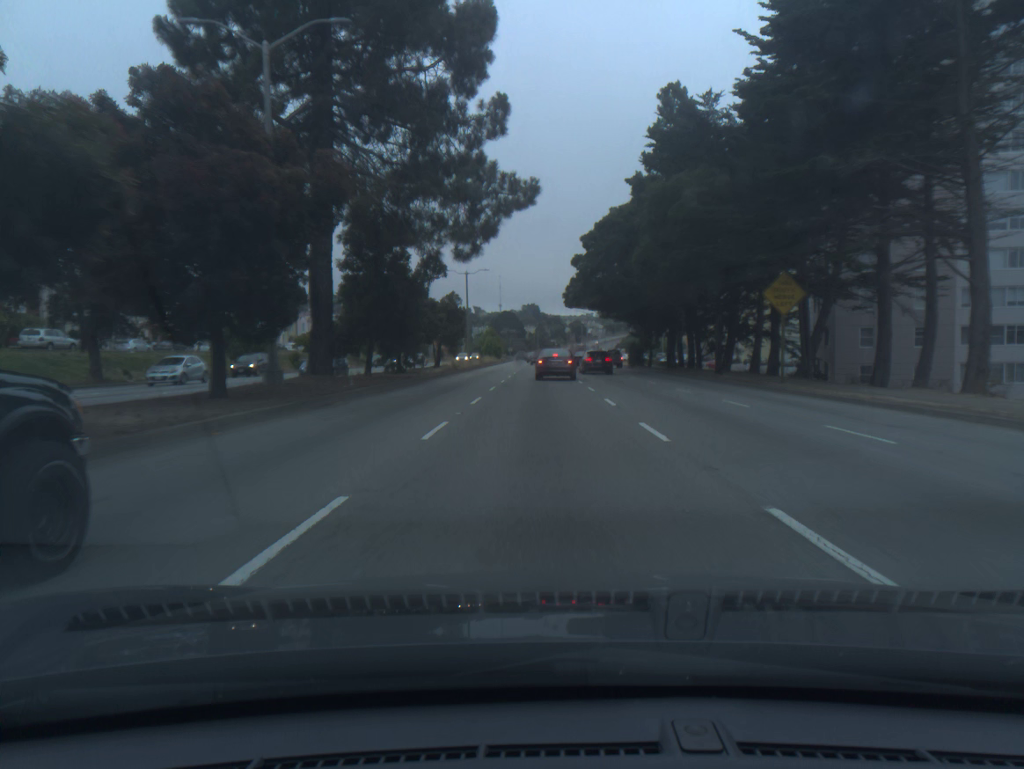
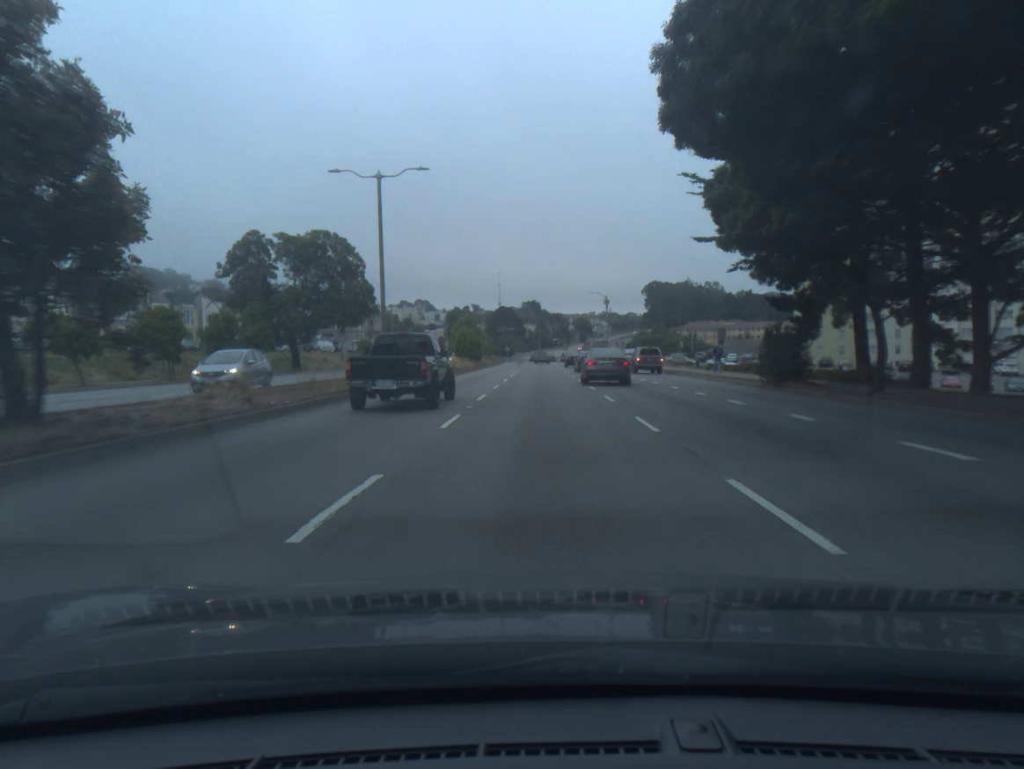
(-0.2, +43.1) m; 0°
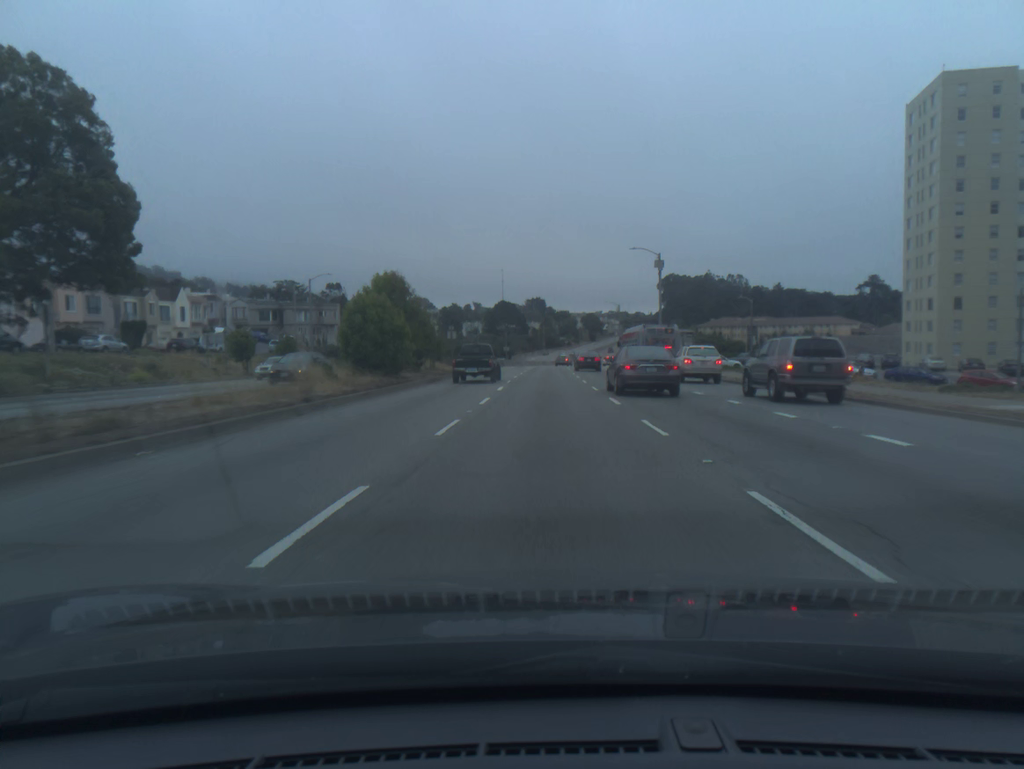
(-0.1, +45.0) m; 0°
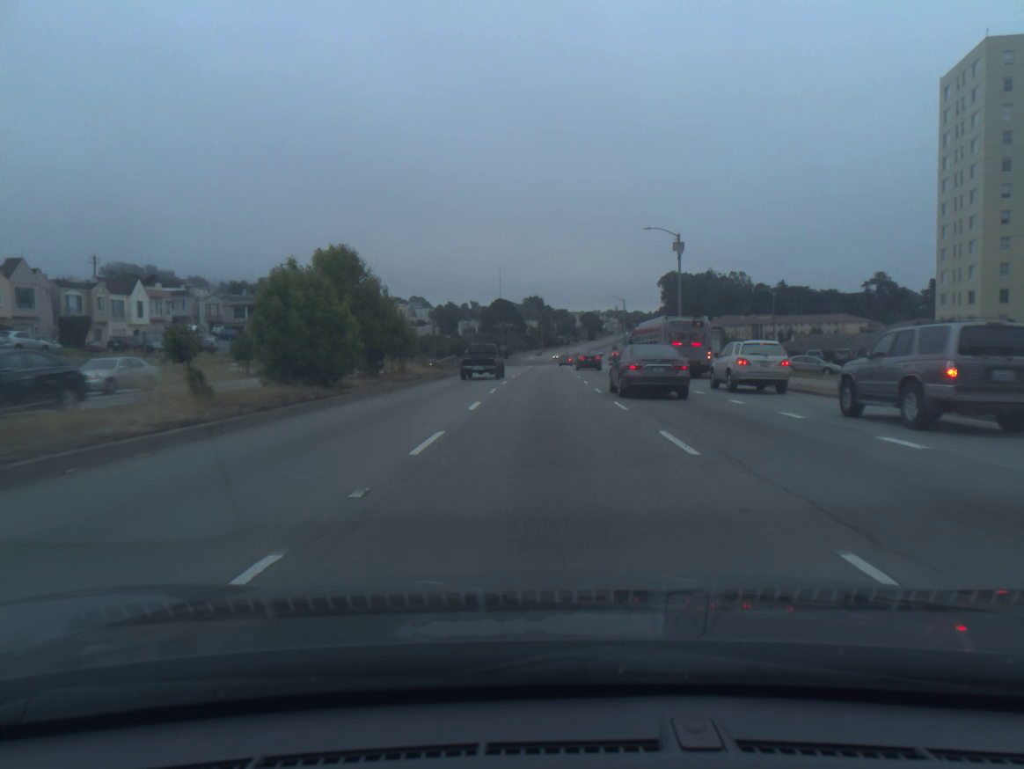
(0.0, +9.7) m; 0°
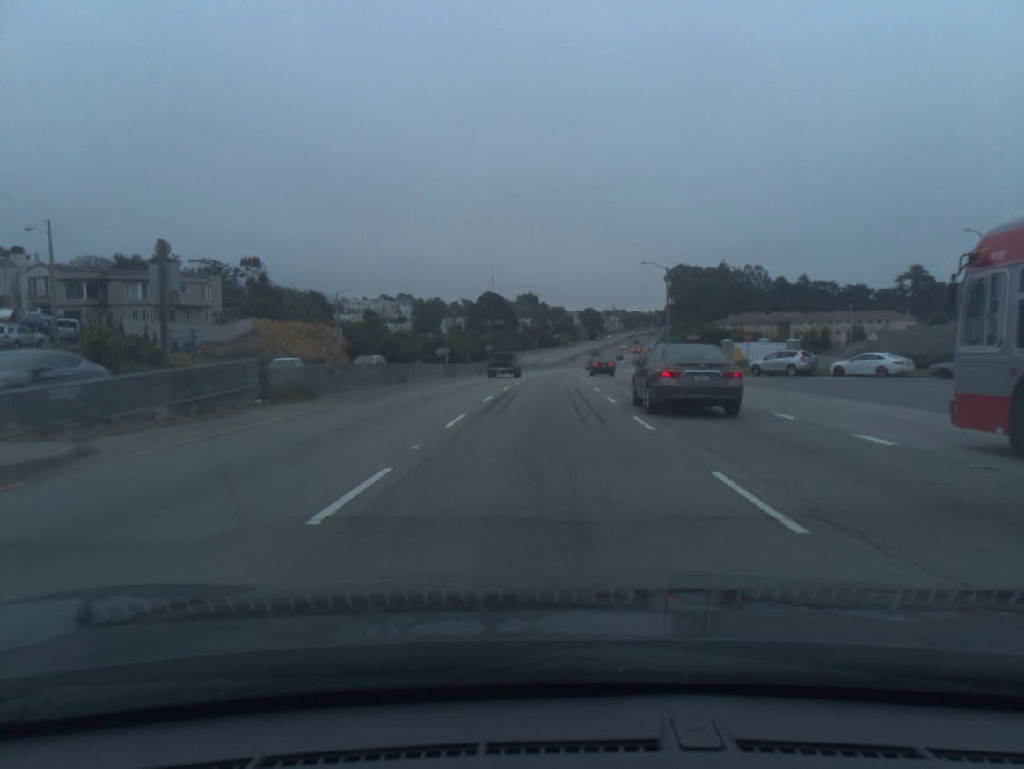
(+0.2, +41.0) m; 0°
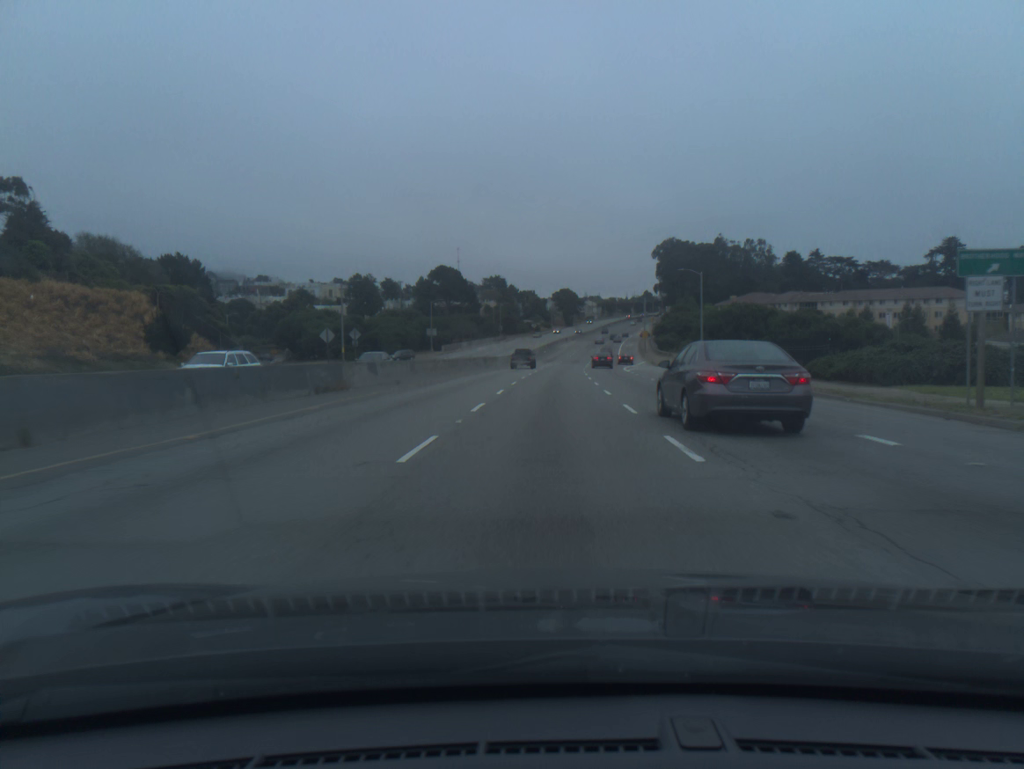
(+0.9, +55.7) m; +2°
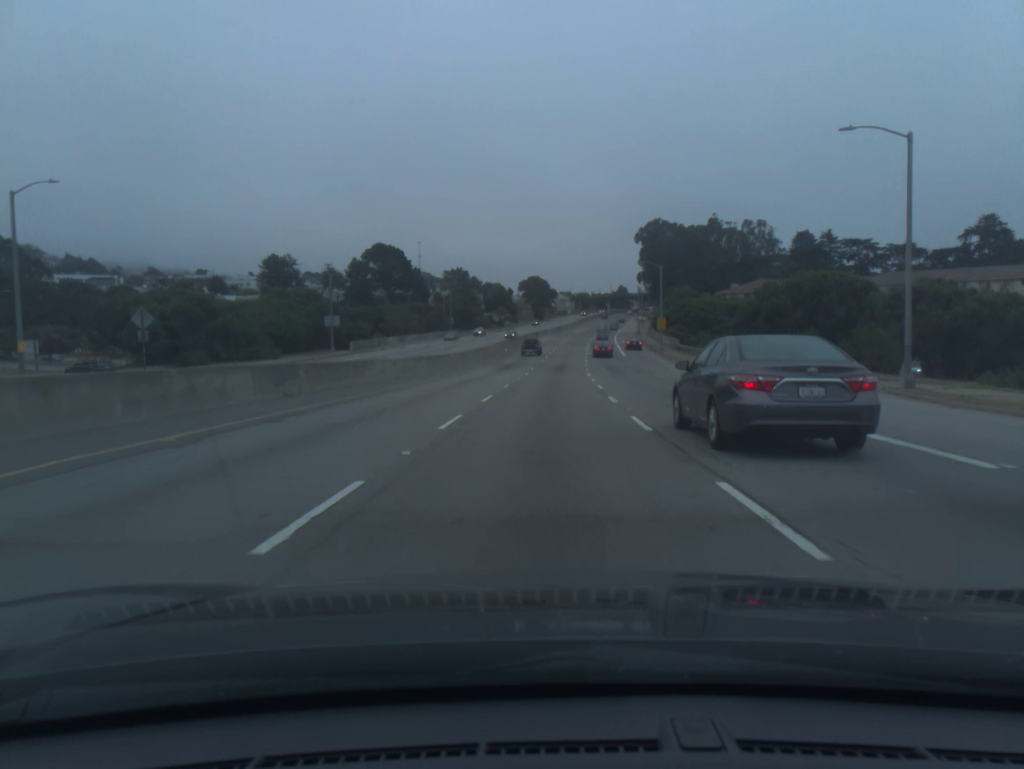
(+1.0, +48.3) m; +2°
